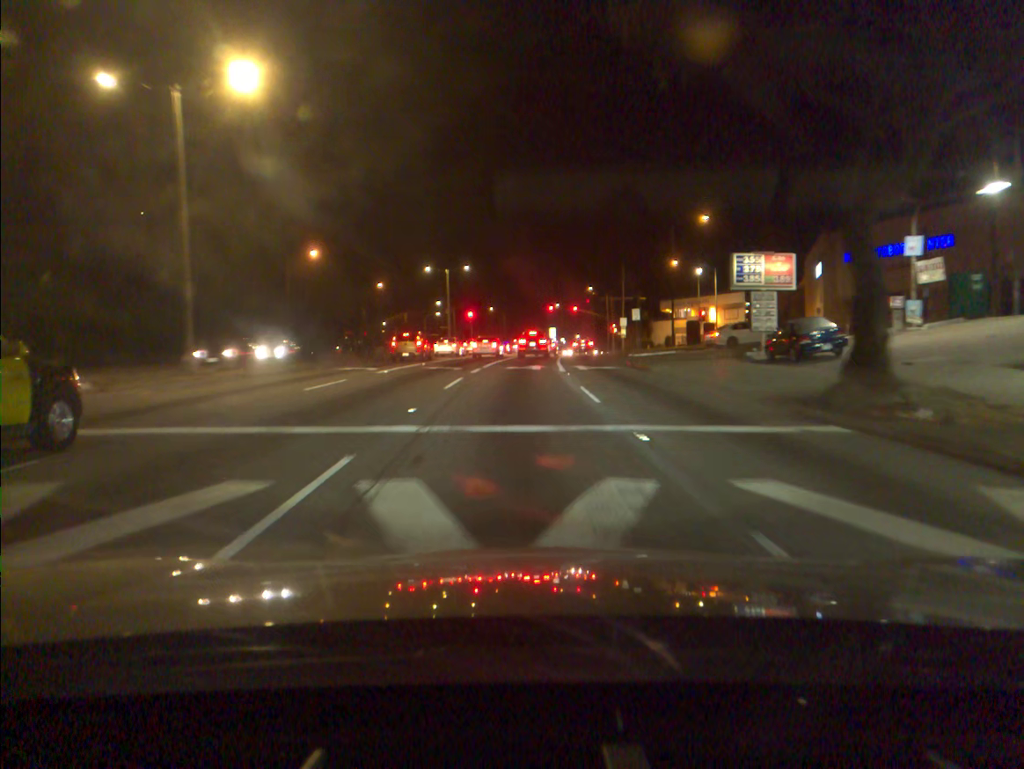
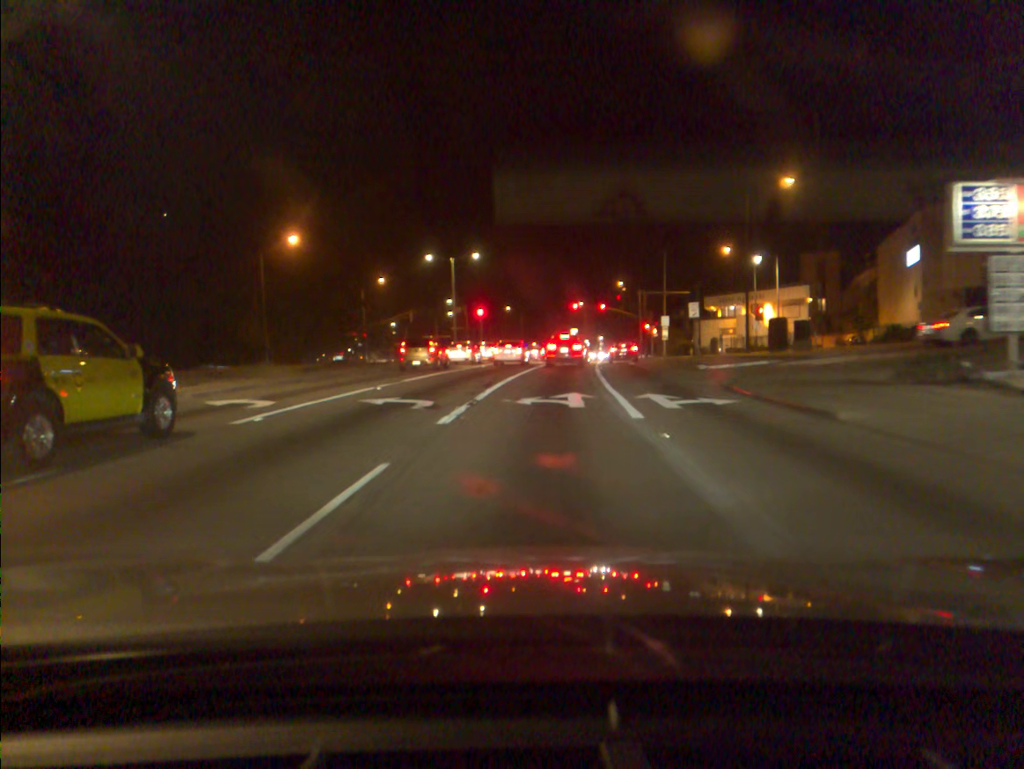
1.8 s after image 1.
(-0.3, +15.1) m; -2°
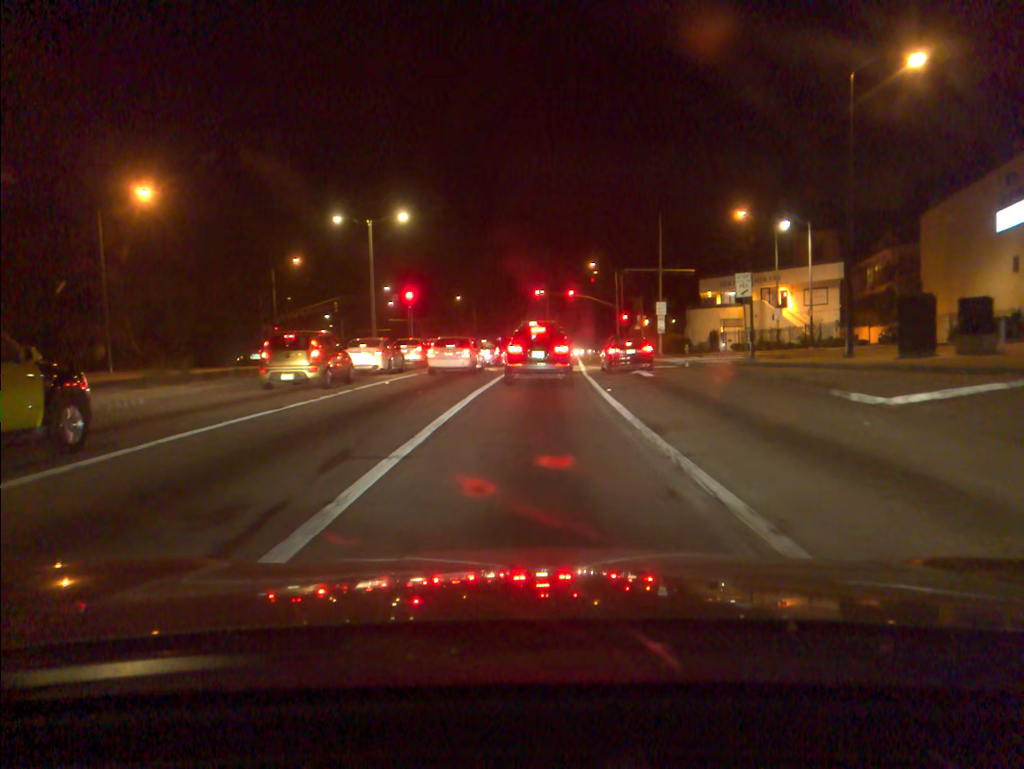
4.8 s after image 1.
(+0.6, +19.2) m; +4°
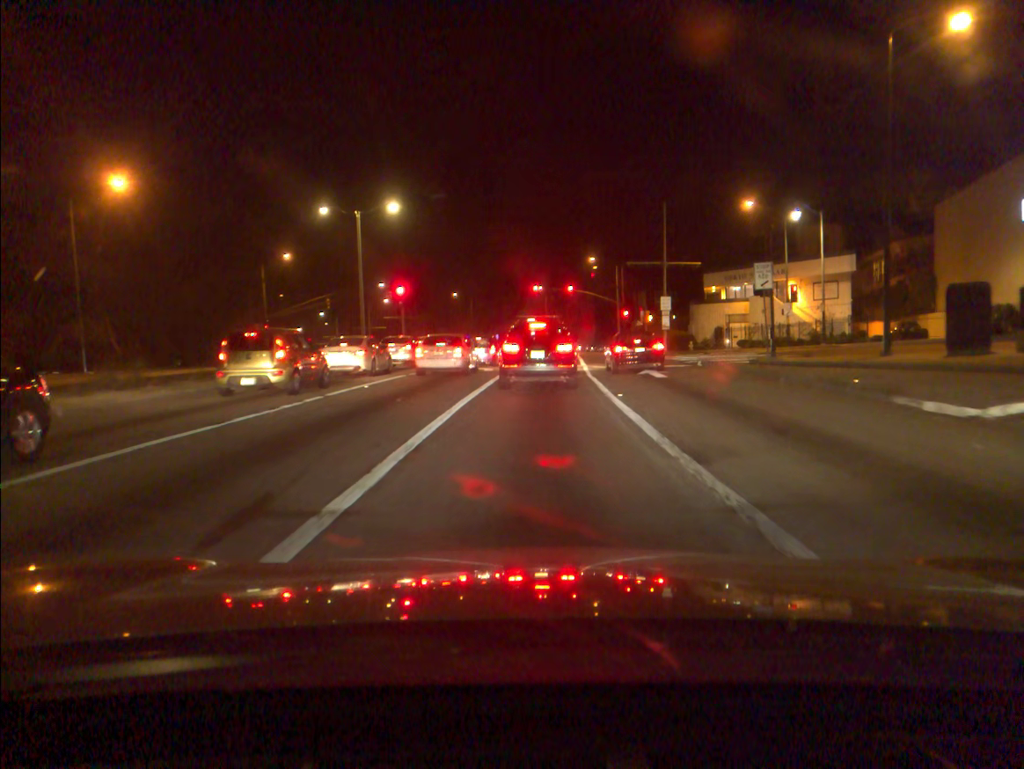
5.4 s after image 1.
(0.0, +2.9) m; 0°
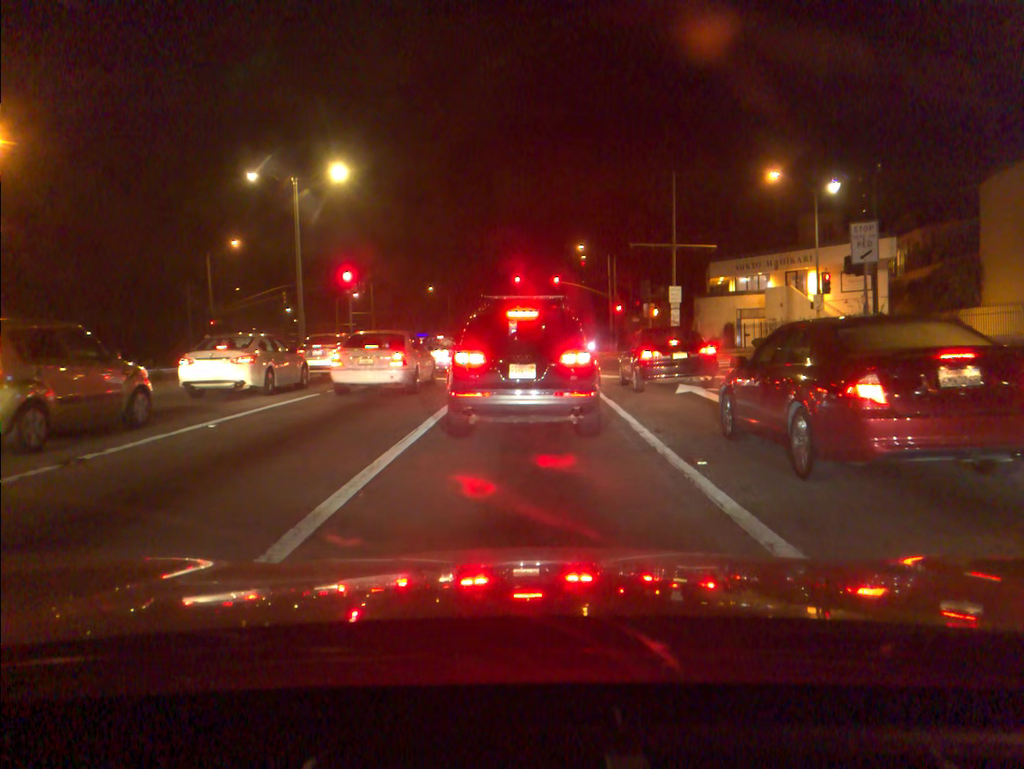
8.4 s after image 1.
(+0.1, +9.5) m; +2°
